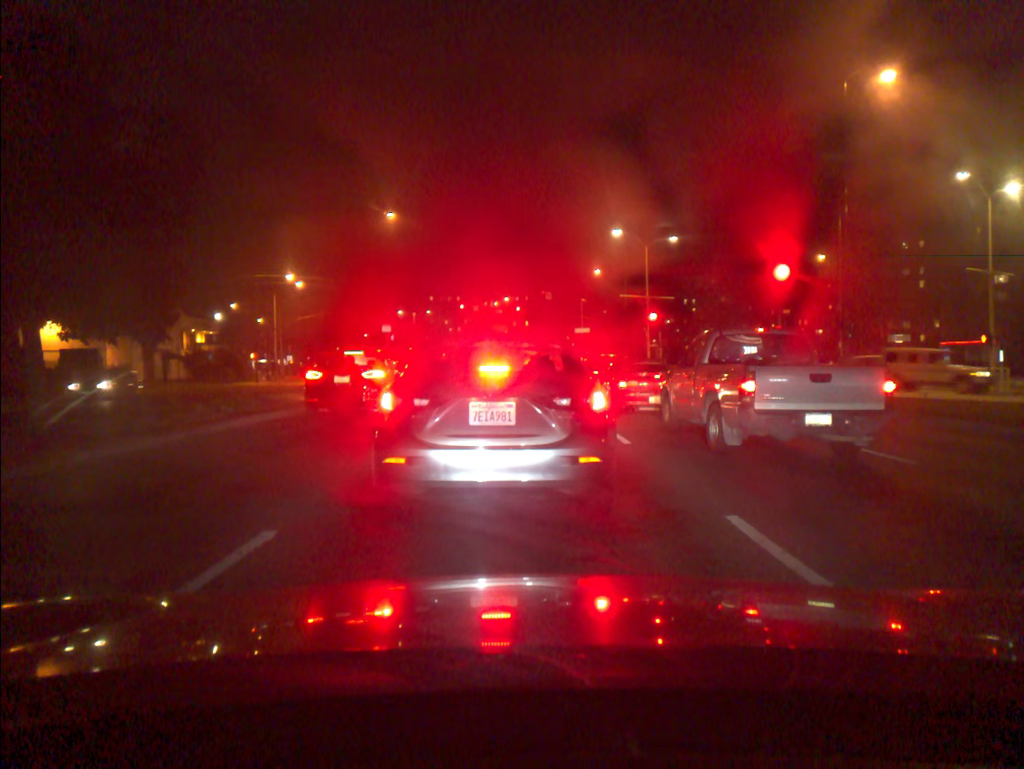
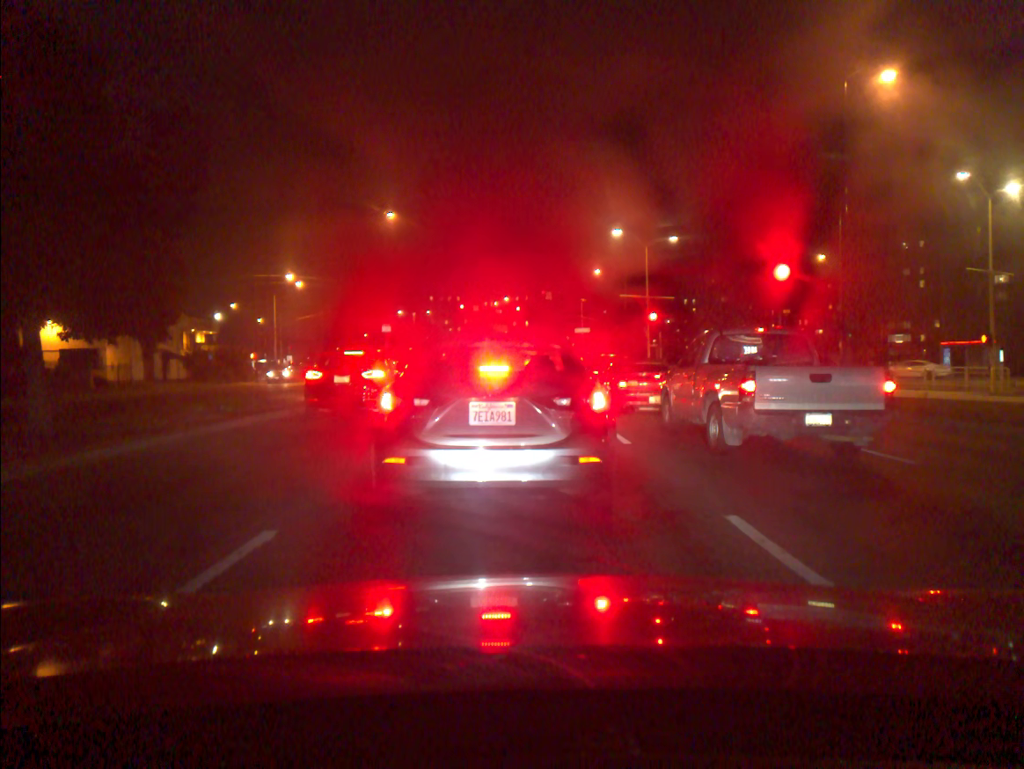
(0.0, 0.0) m; 0°
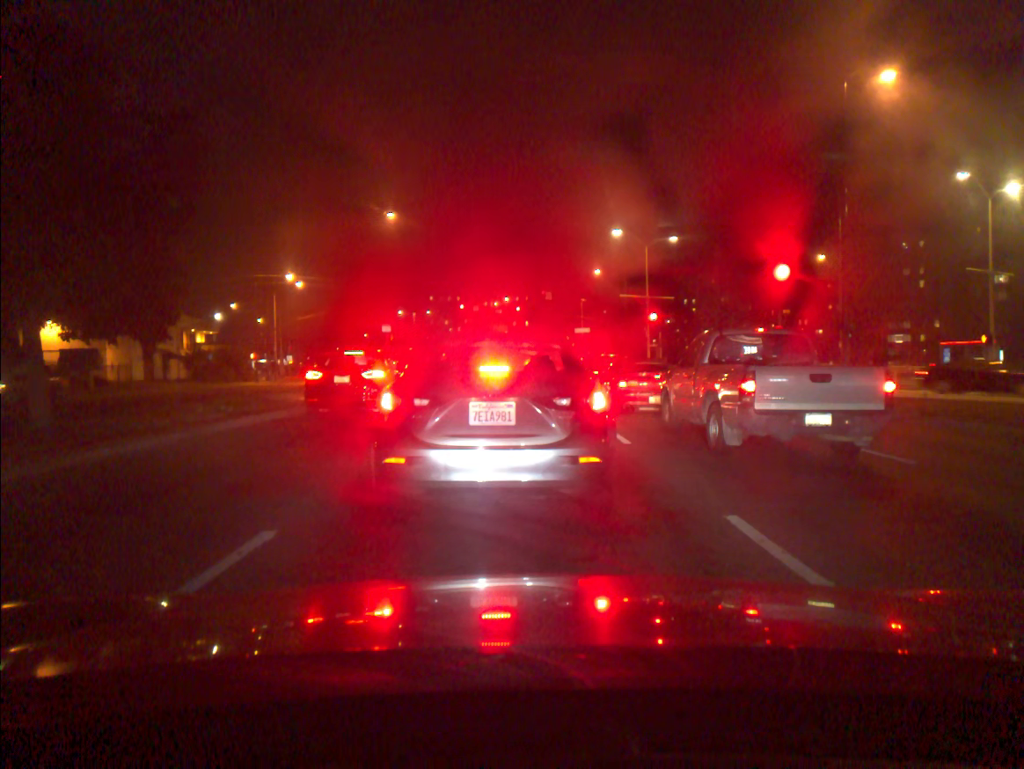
(0.0, 0.0) m; 0°
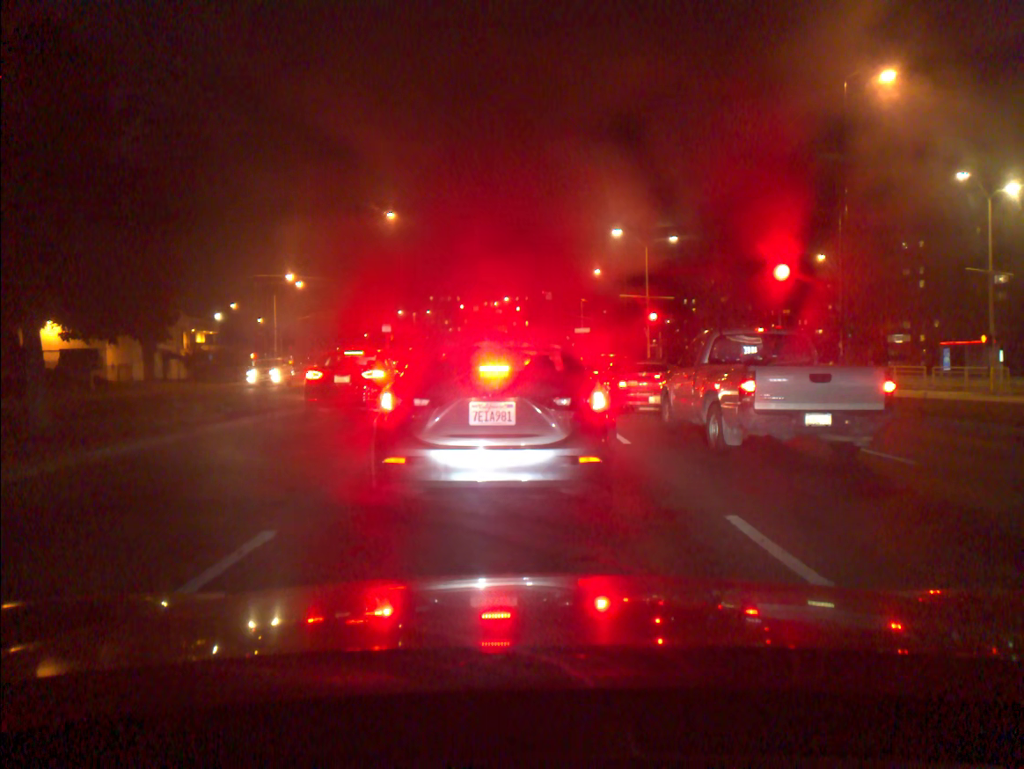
(0.0, 0.0) m; 0°
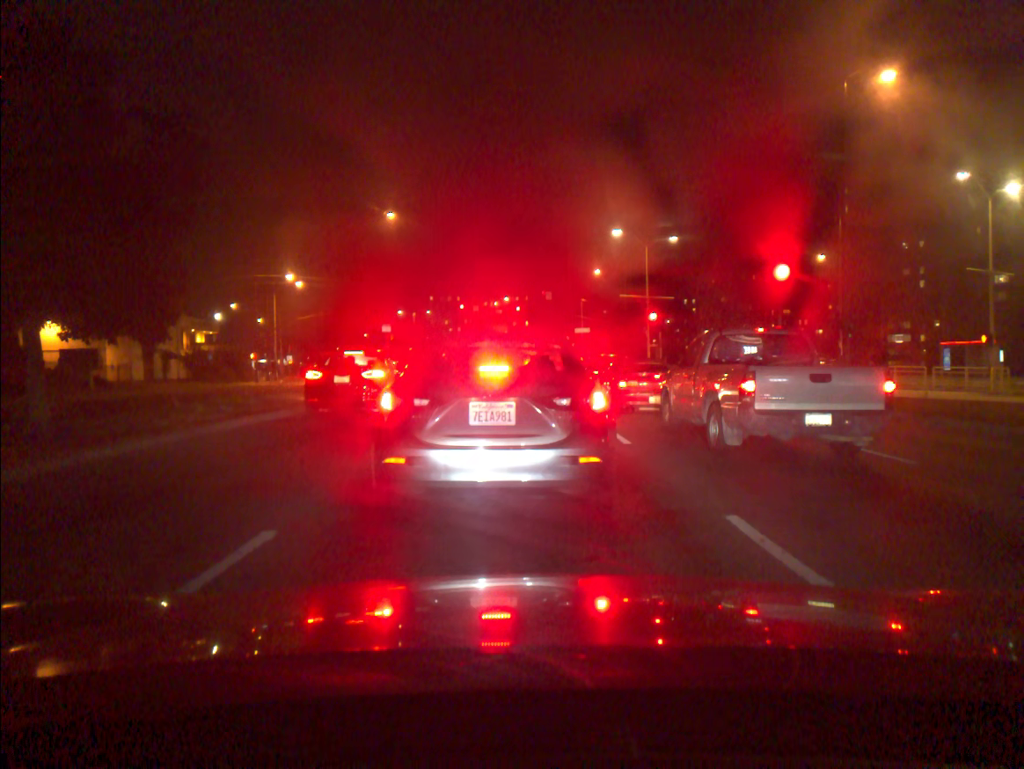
(0.0, 0.0) m; 0°
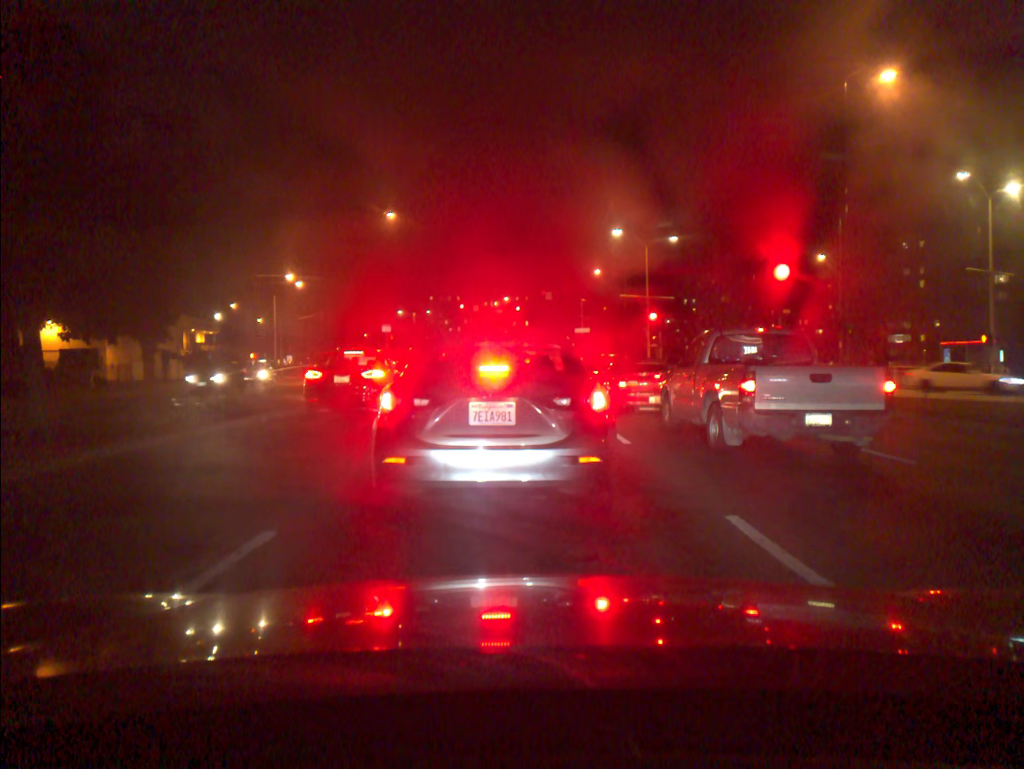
(0.0, 0.0) m; 0°
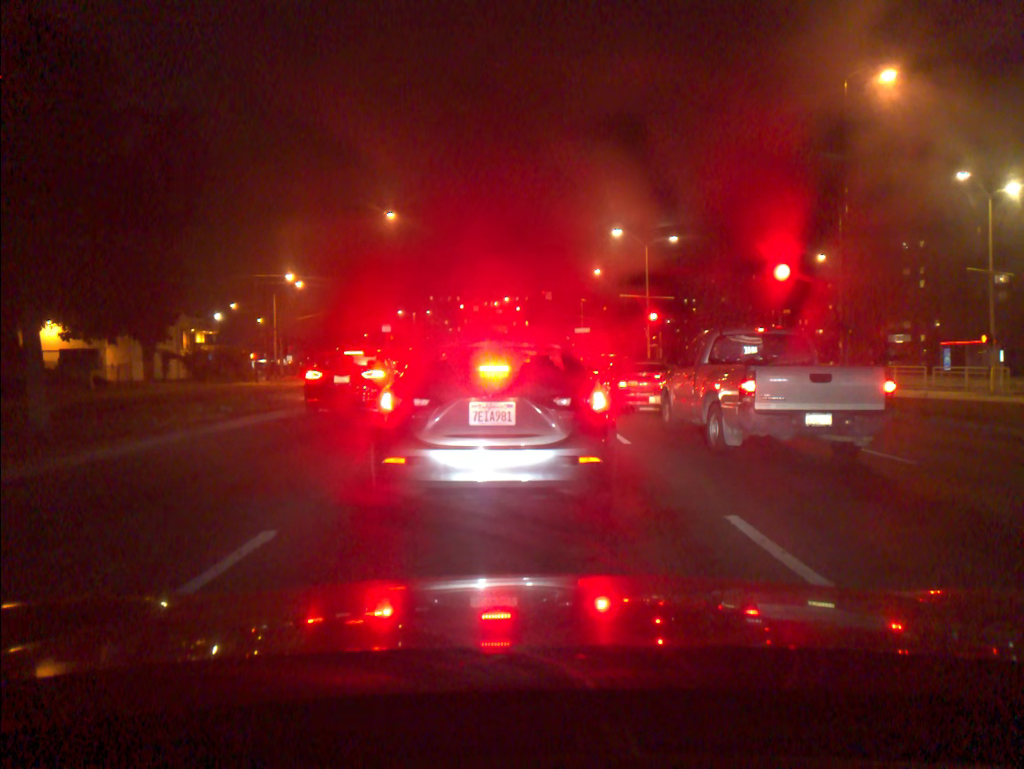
(0.0, 0.0) m; 0°
